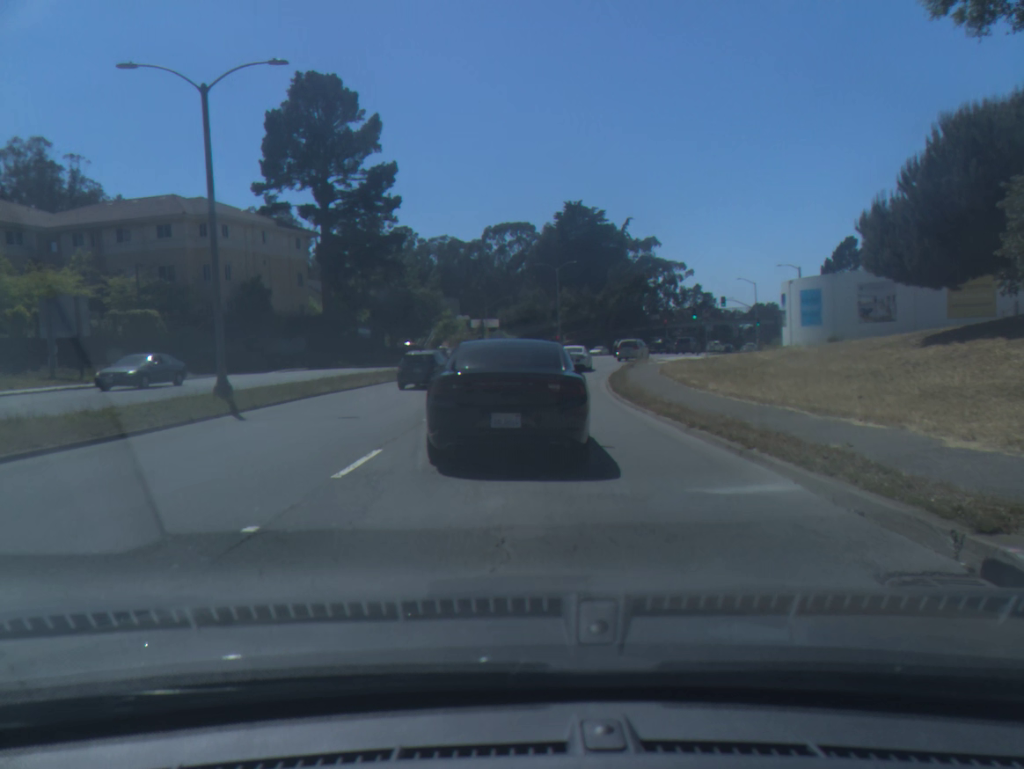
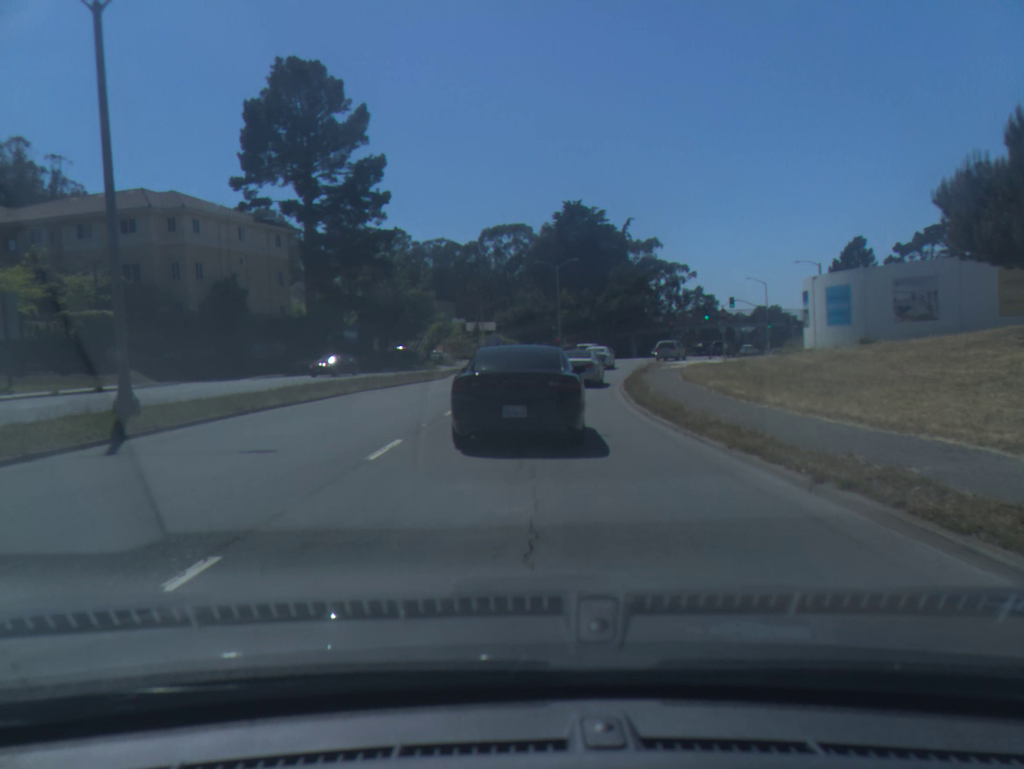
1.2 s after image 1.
(0.0, +5.4) m; 0°
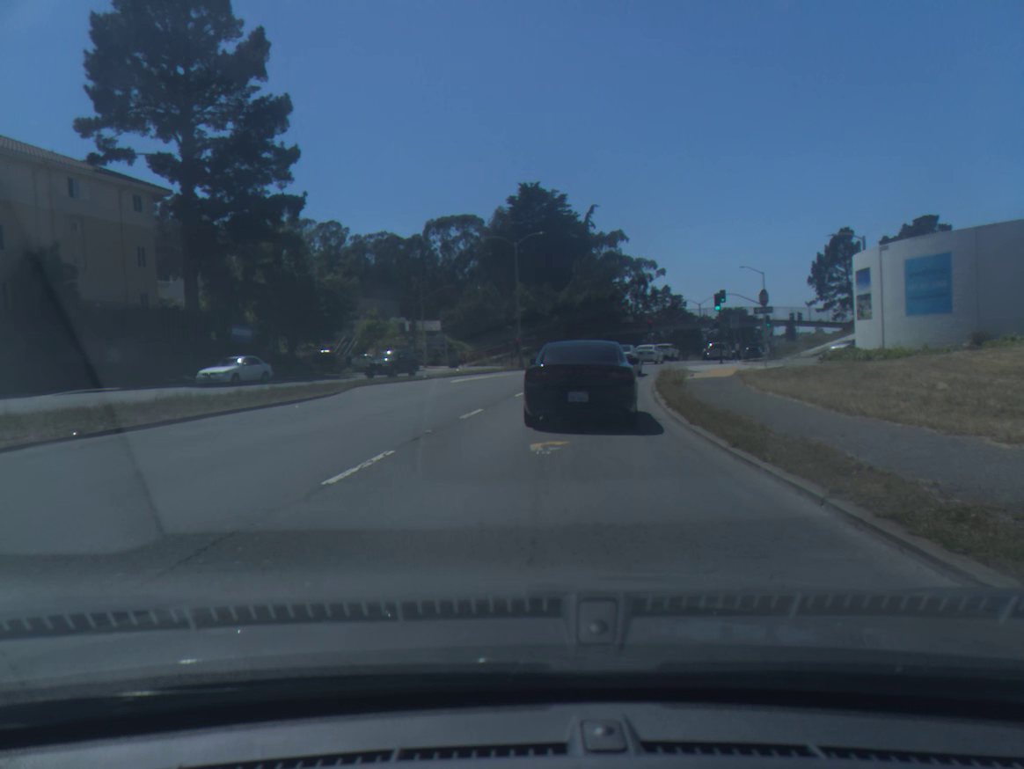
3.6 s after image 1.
(+0.4, +17.1) m; +4°
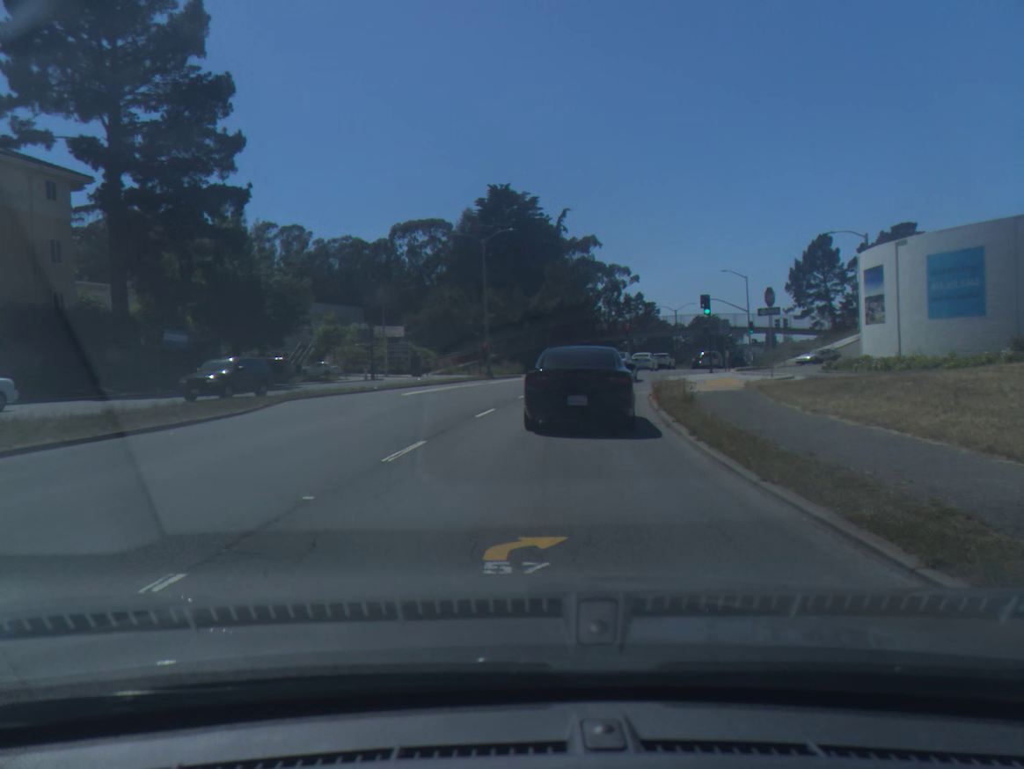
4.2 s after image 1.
(+0.1, +5.2) m; +2°
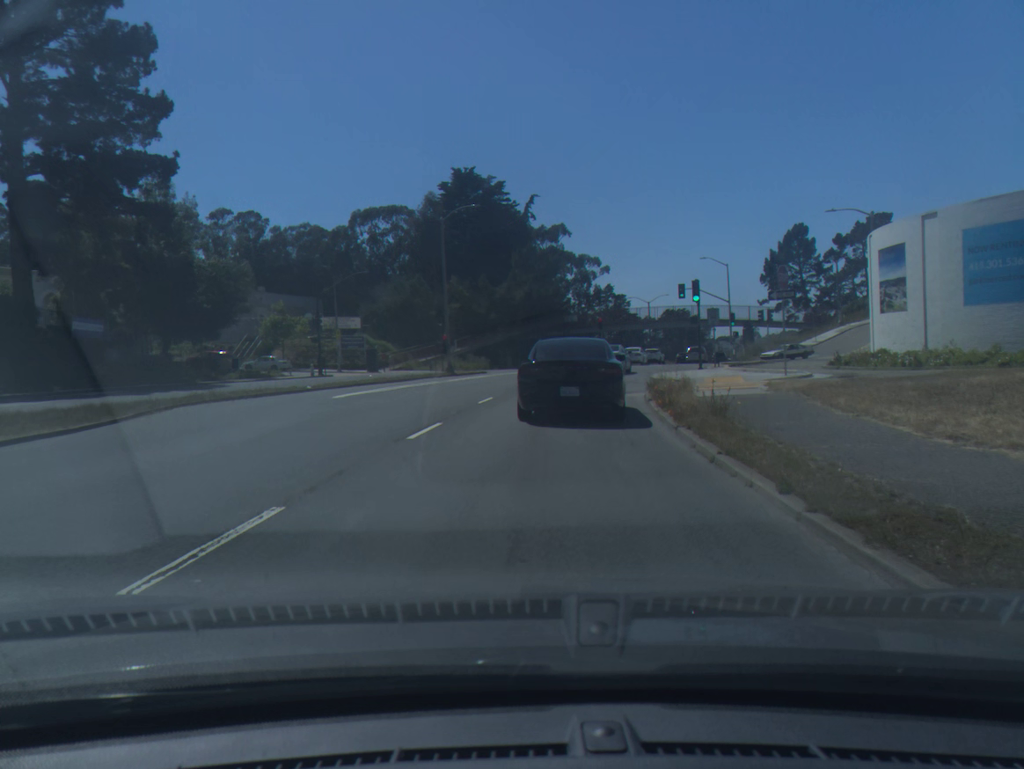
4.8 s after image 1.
(+0.1, +5.5) m; +2°
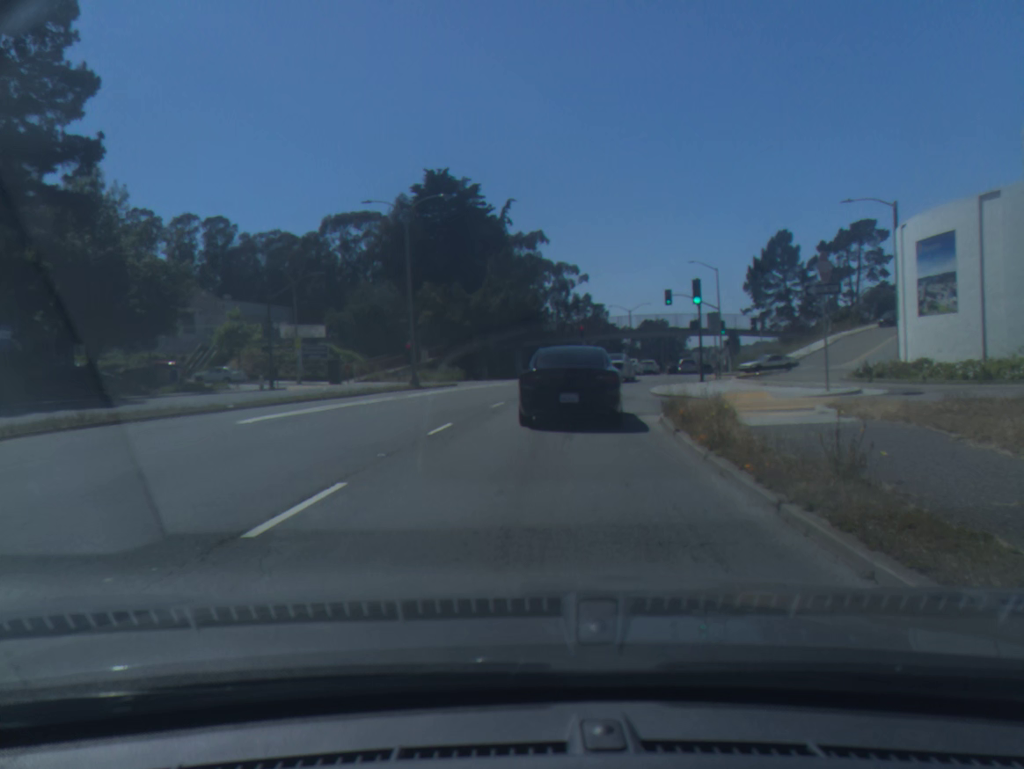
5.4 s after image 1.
(+0.1, +5.7) m; +1°
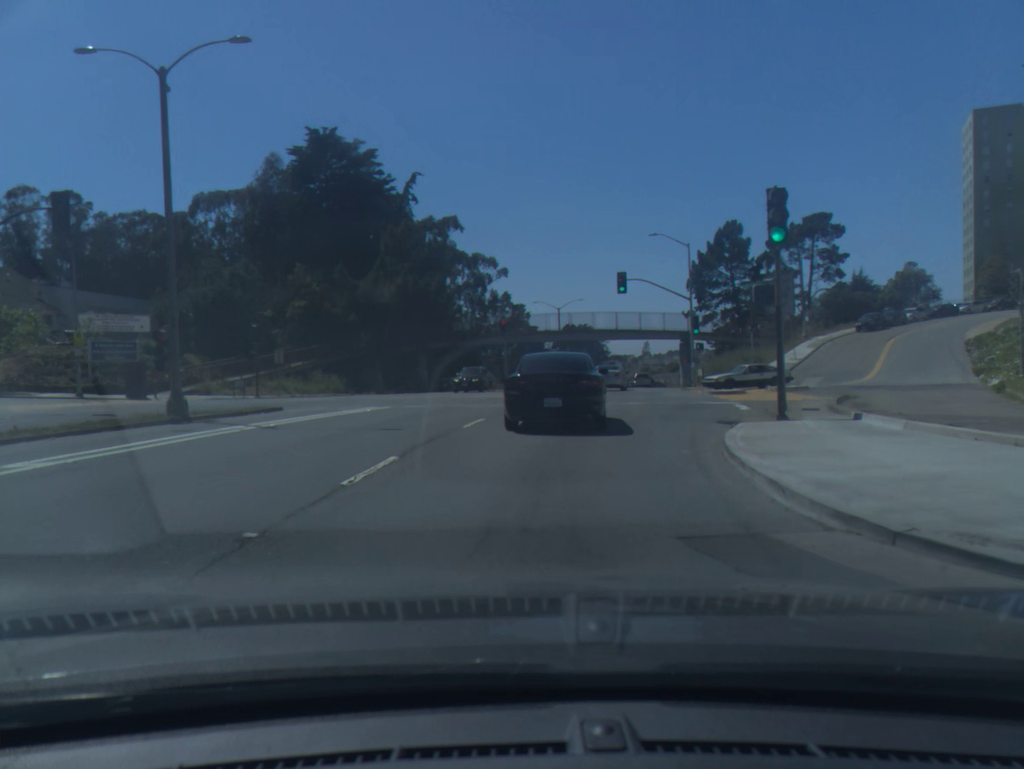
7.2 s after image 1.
(+1.0, +19.1) m; +6°
